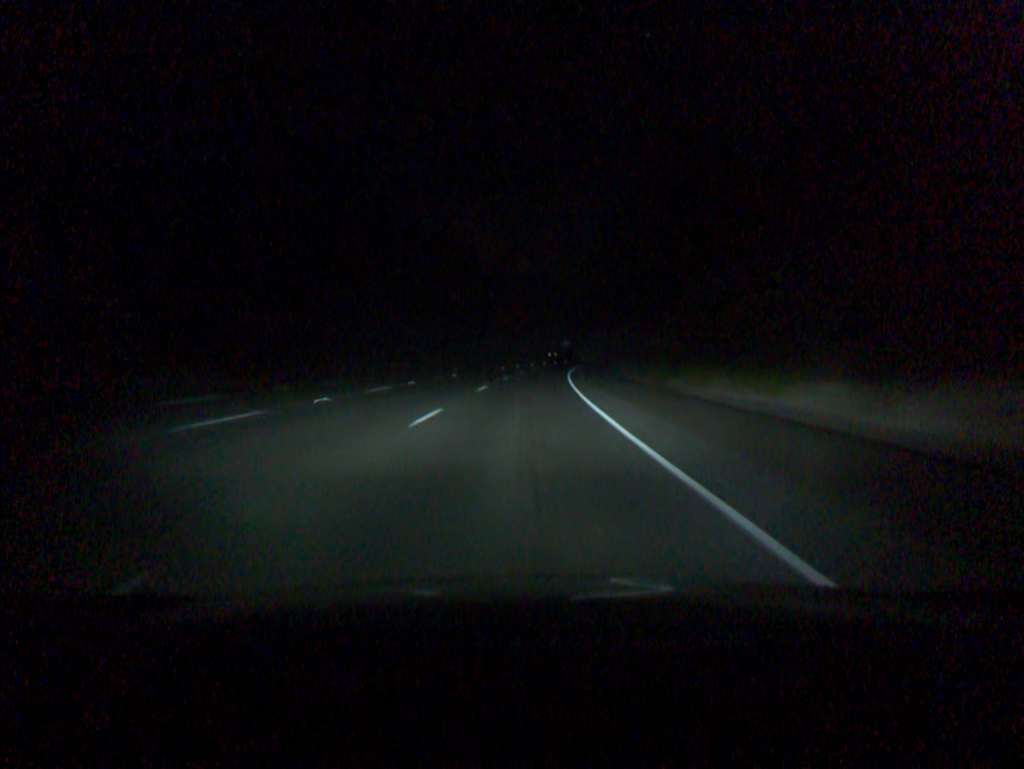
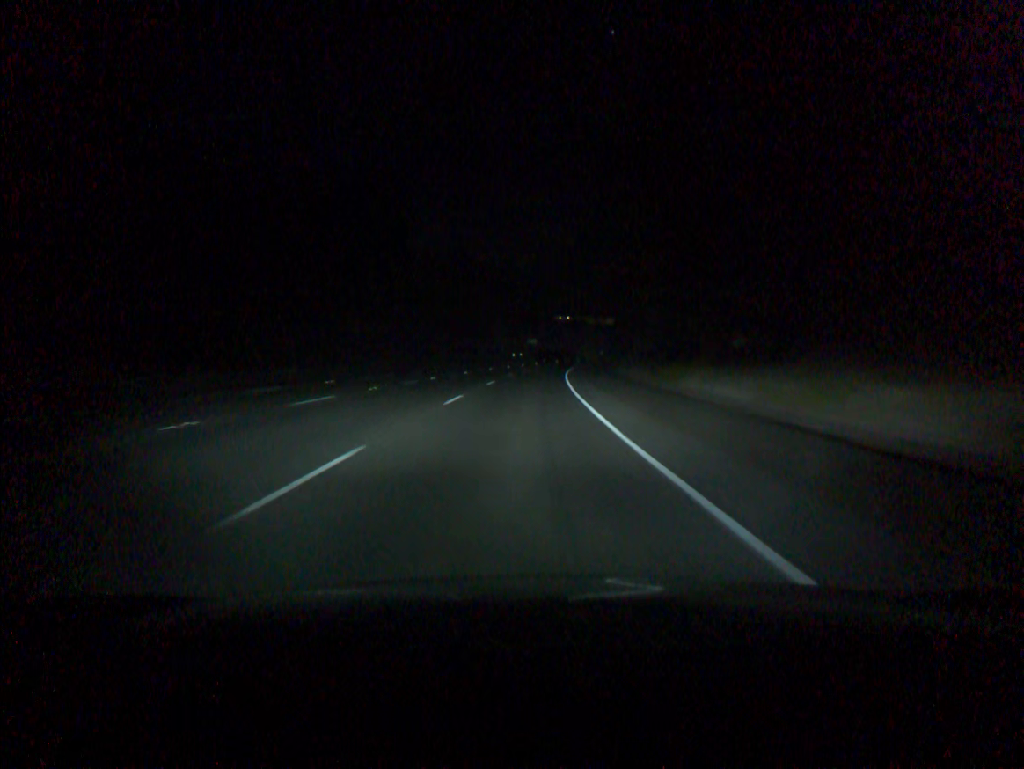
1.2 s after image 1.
(+0.9, +37.0) m; +3°
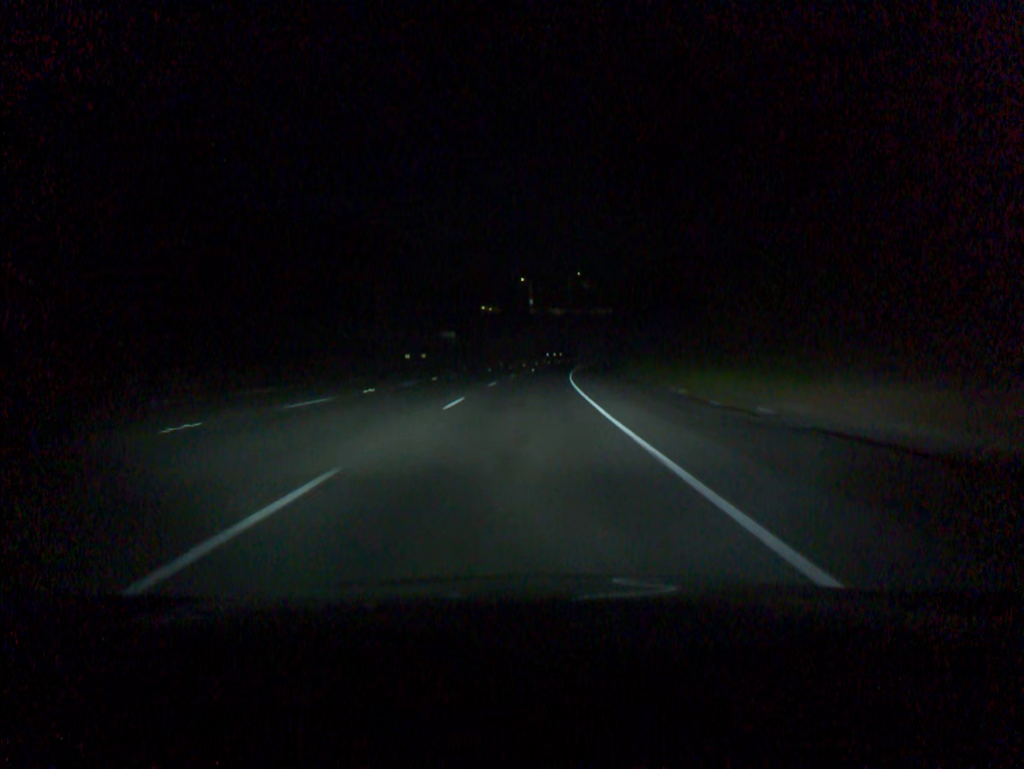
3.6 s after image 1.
(+3.1, +73.9) m; +5°
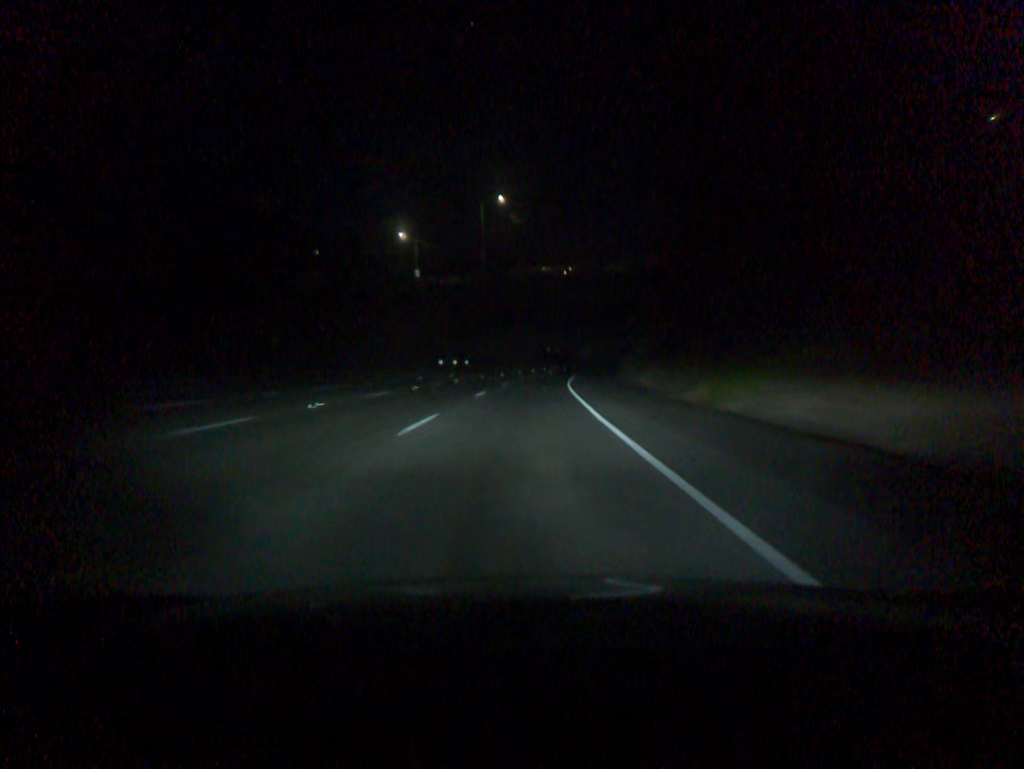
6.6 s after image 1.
(+5.6, +92.3) m; +6°
